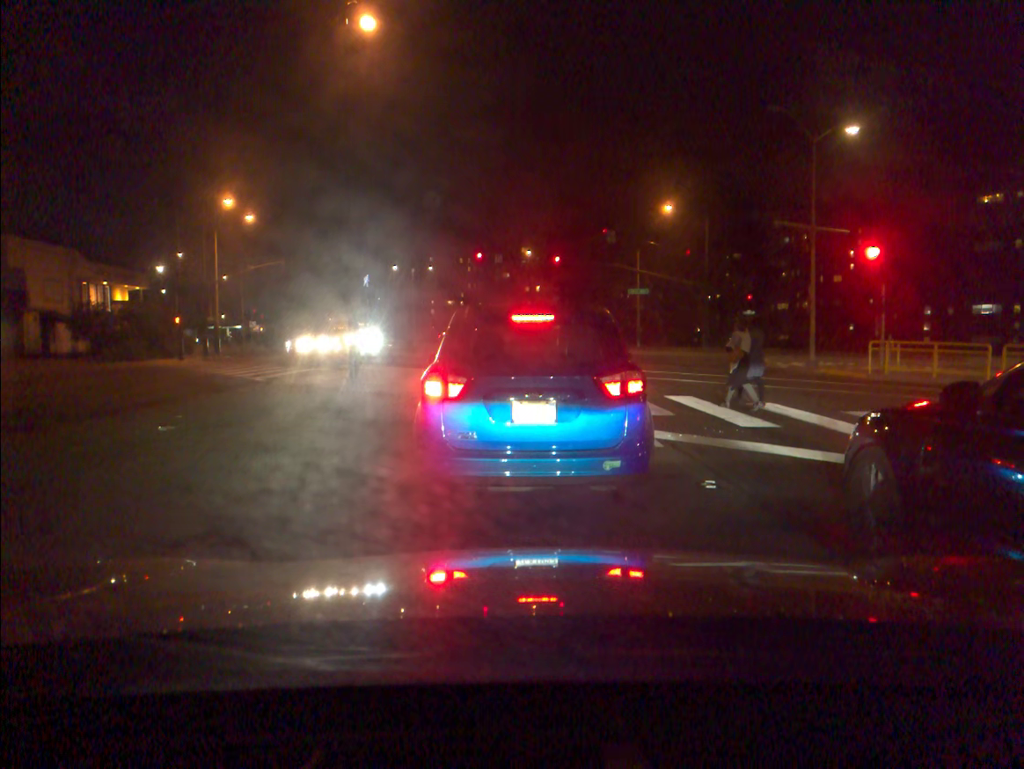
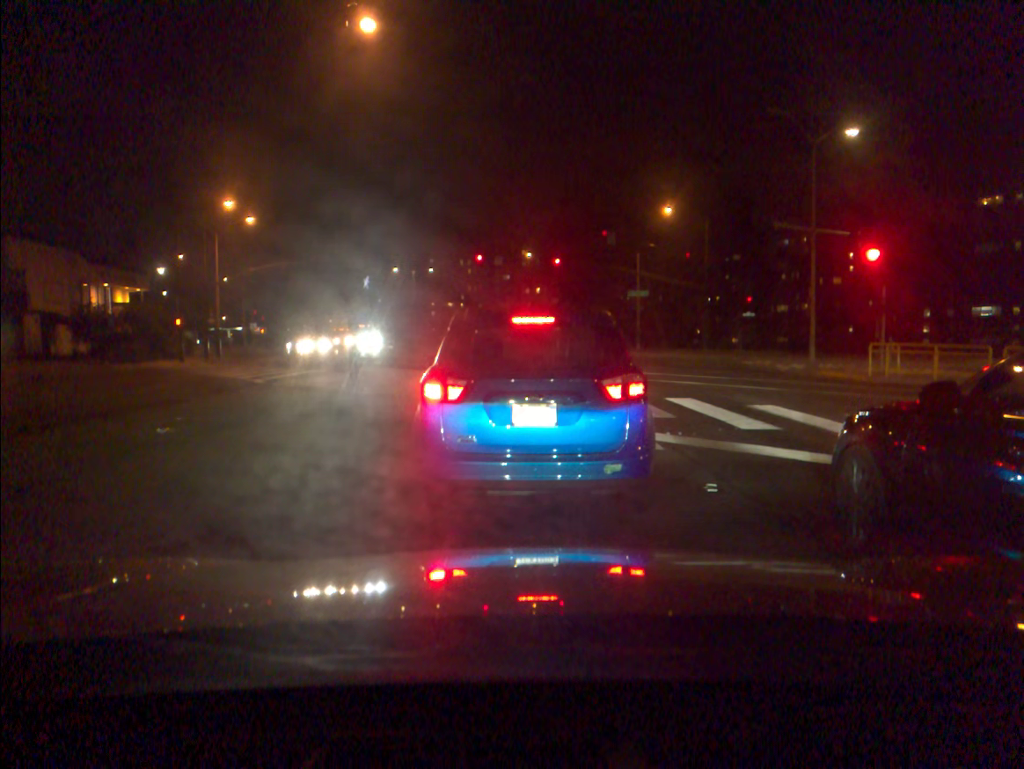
(0.0, +0.1) m; 0°
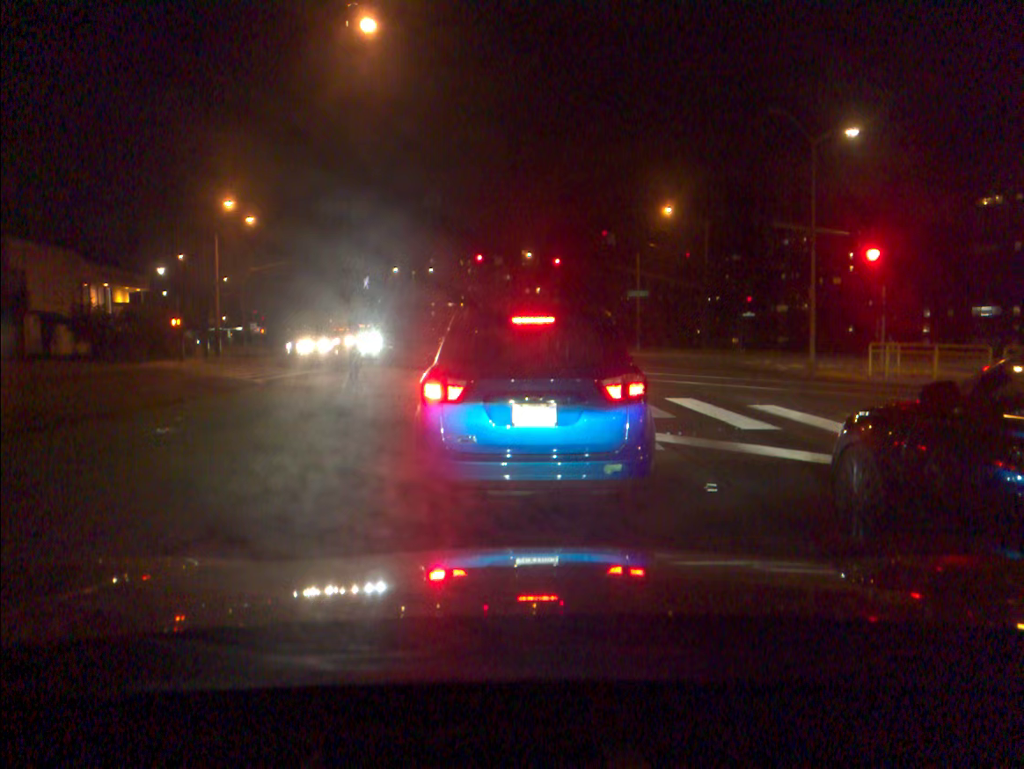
(0.0, 0.0) m; 0°
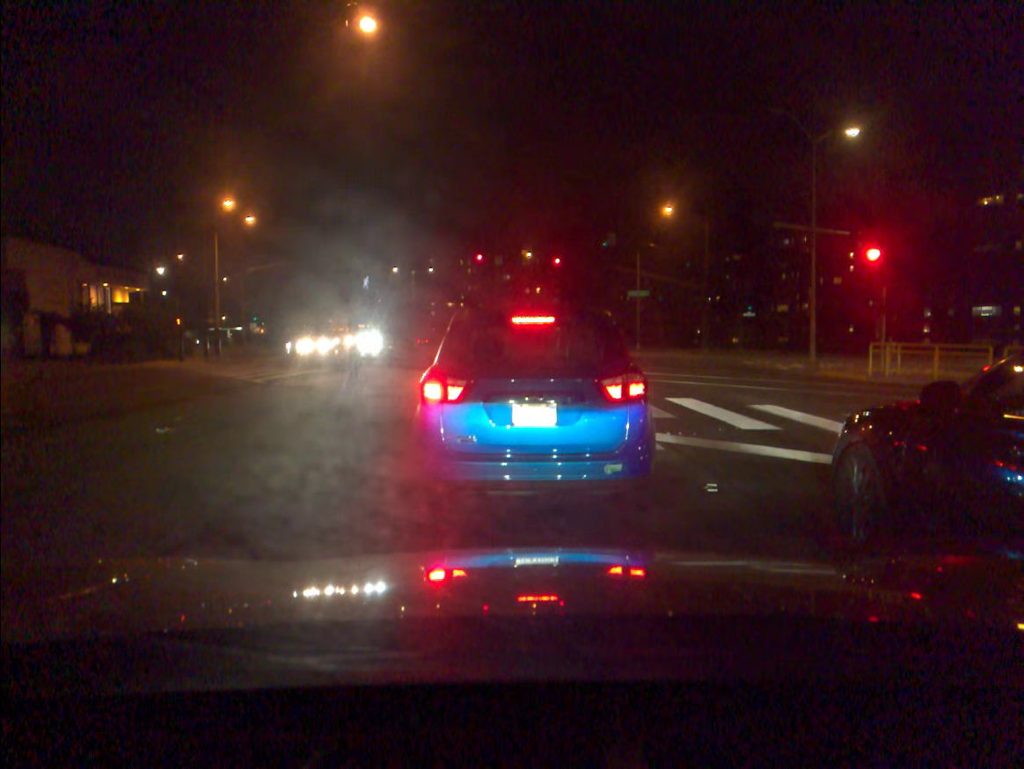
(0.0, 0.0) m; 0°
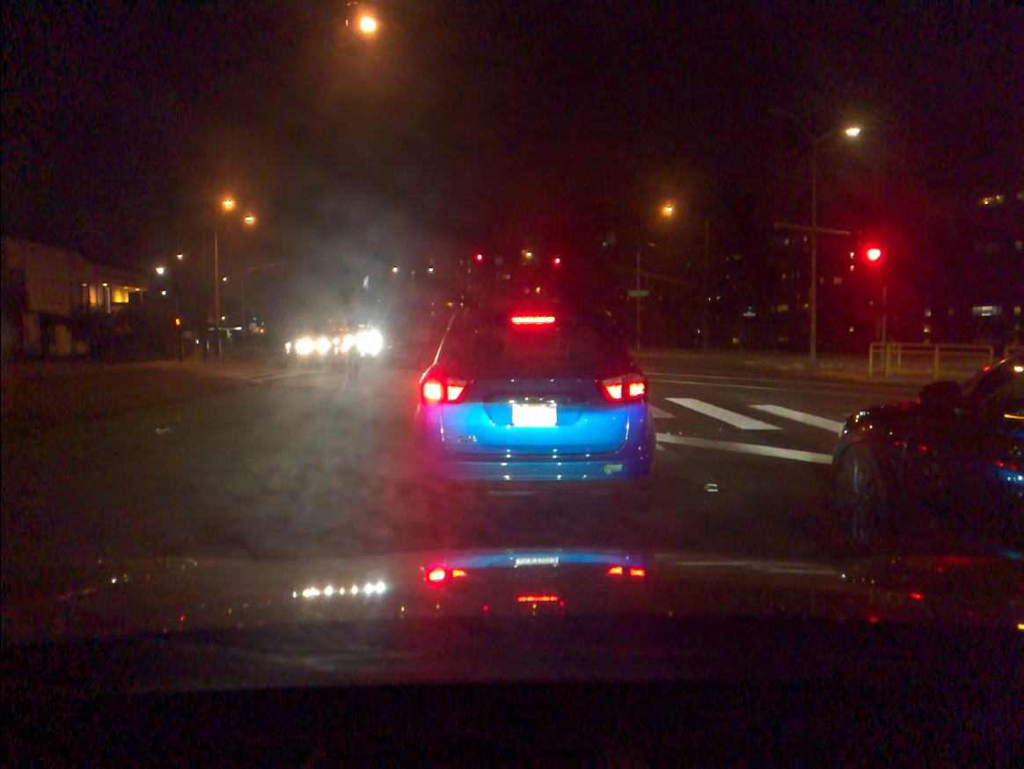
(0.0, 0.0) m; 0°
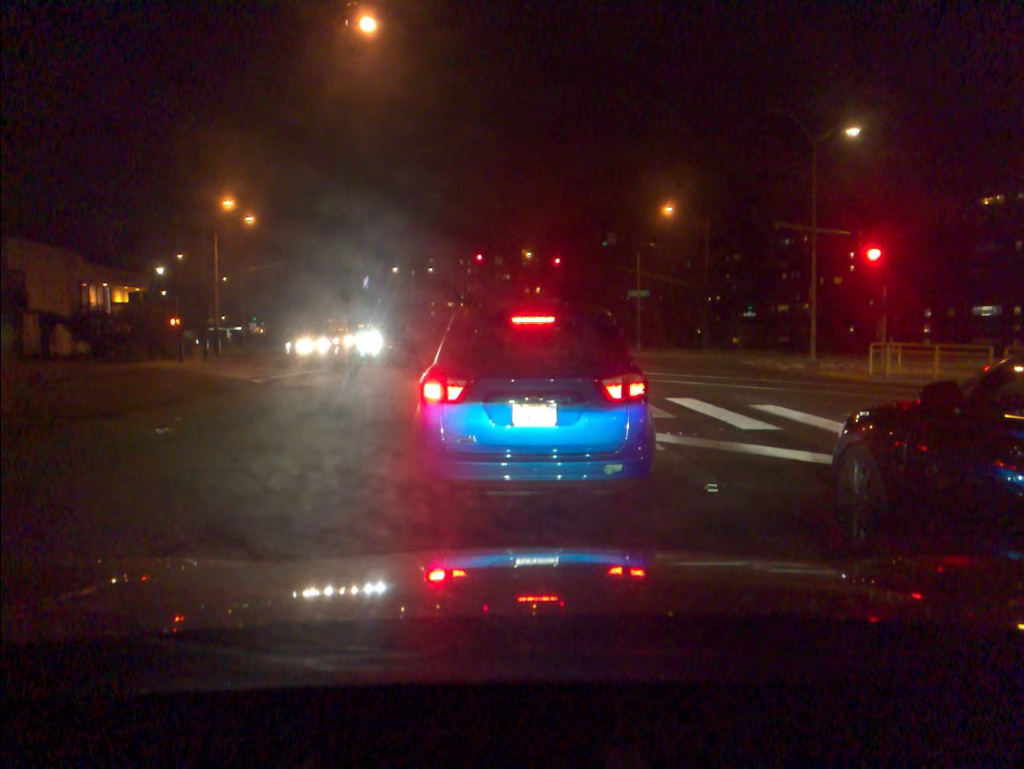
(0.0, 0.0) m; 0°
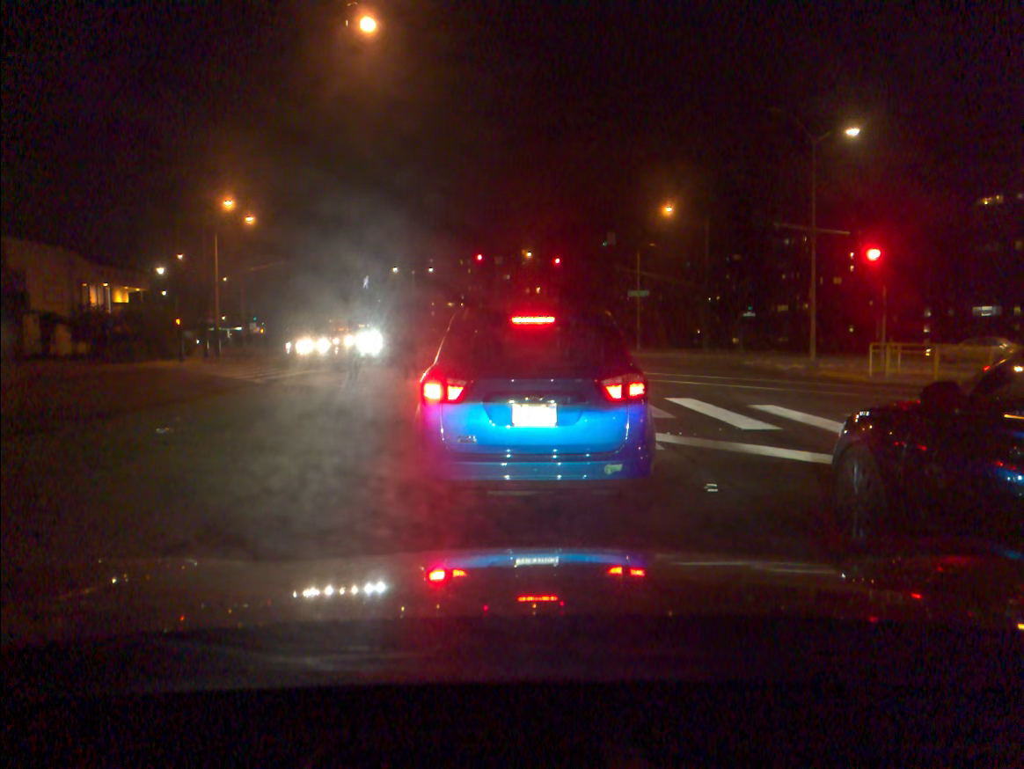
(0.0, 0.0) m; 0°
